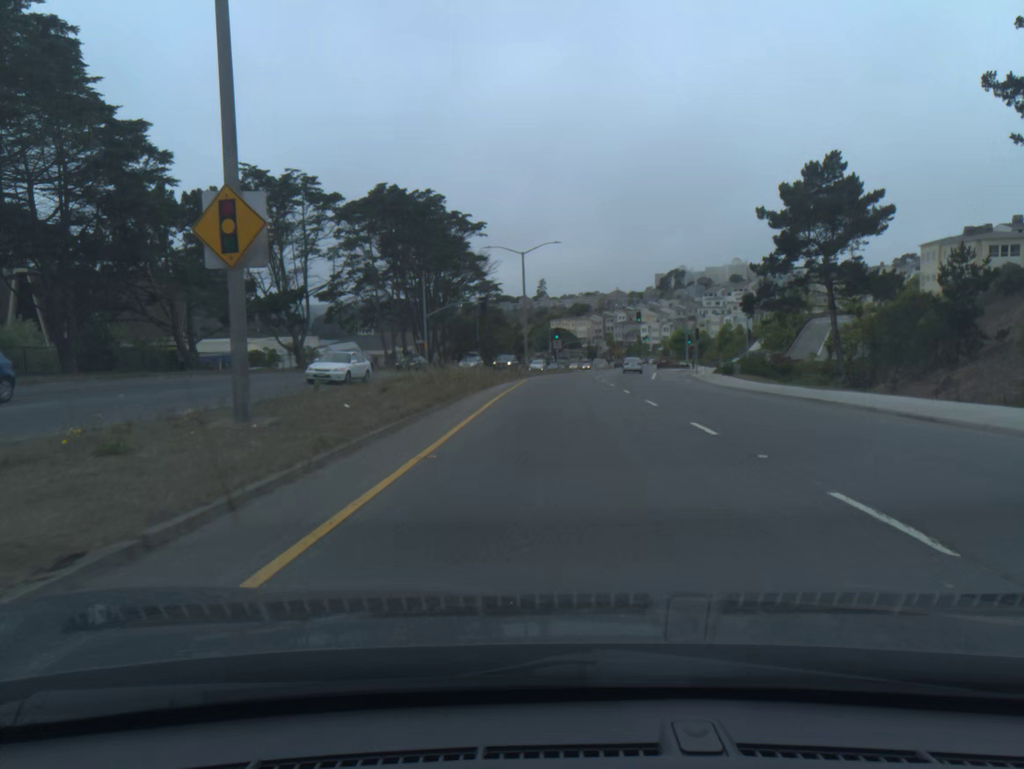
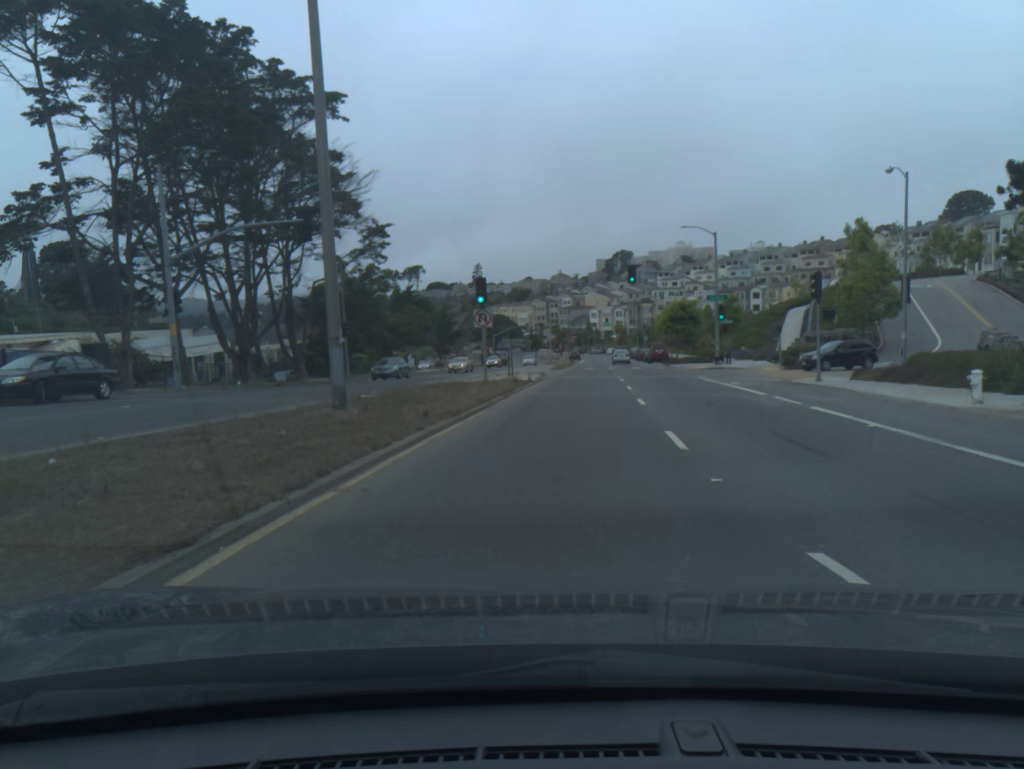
(+1.3, +45.0) m; +4°
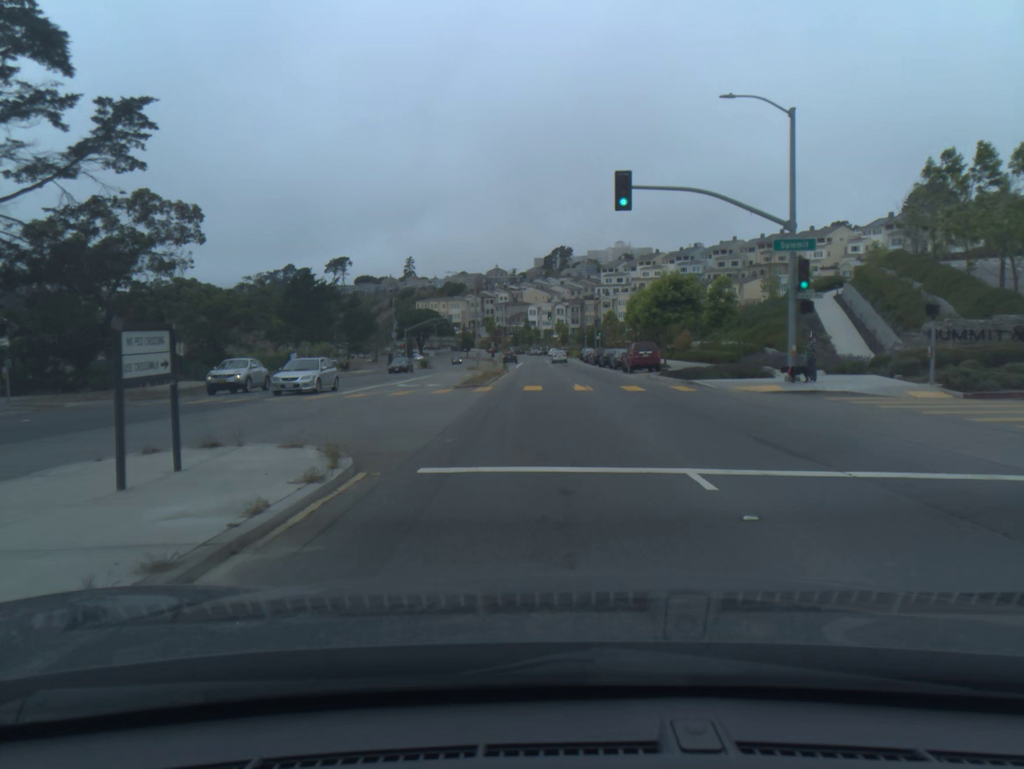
(+1.4, +30.3) m; +4°
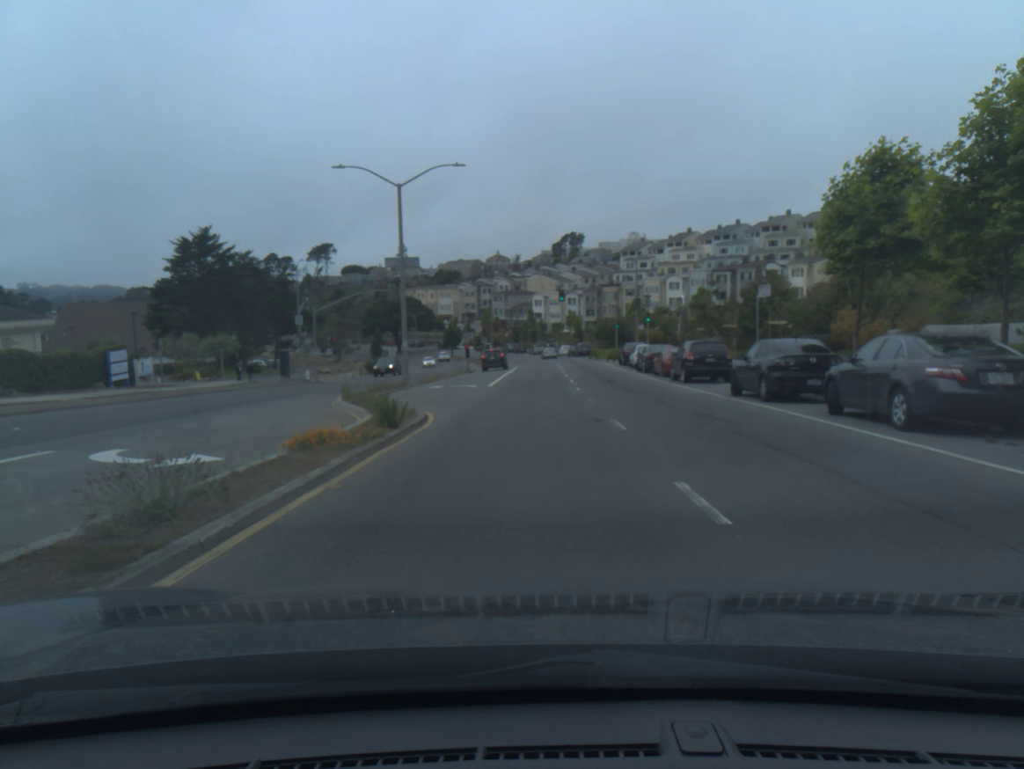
(-0.2, +43.4) m; -1°
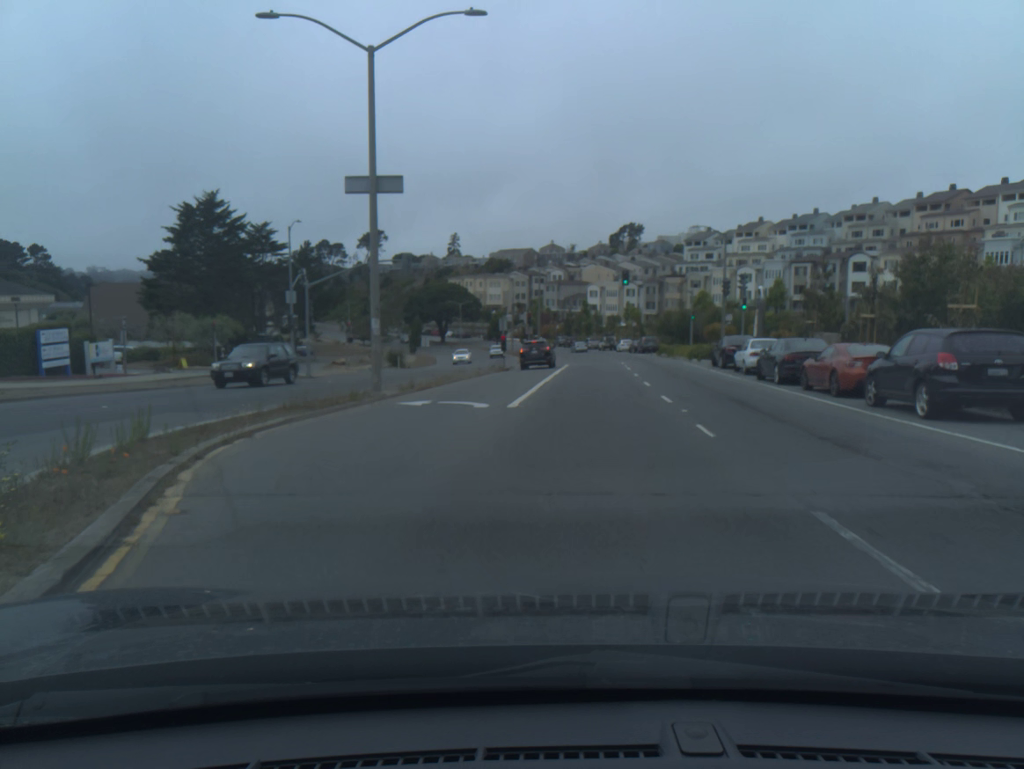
(-0.4, +15.2) m; -5°
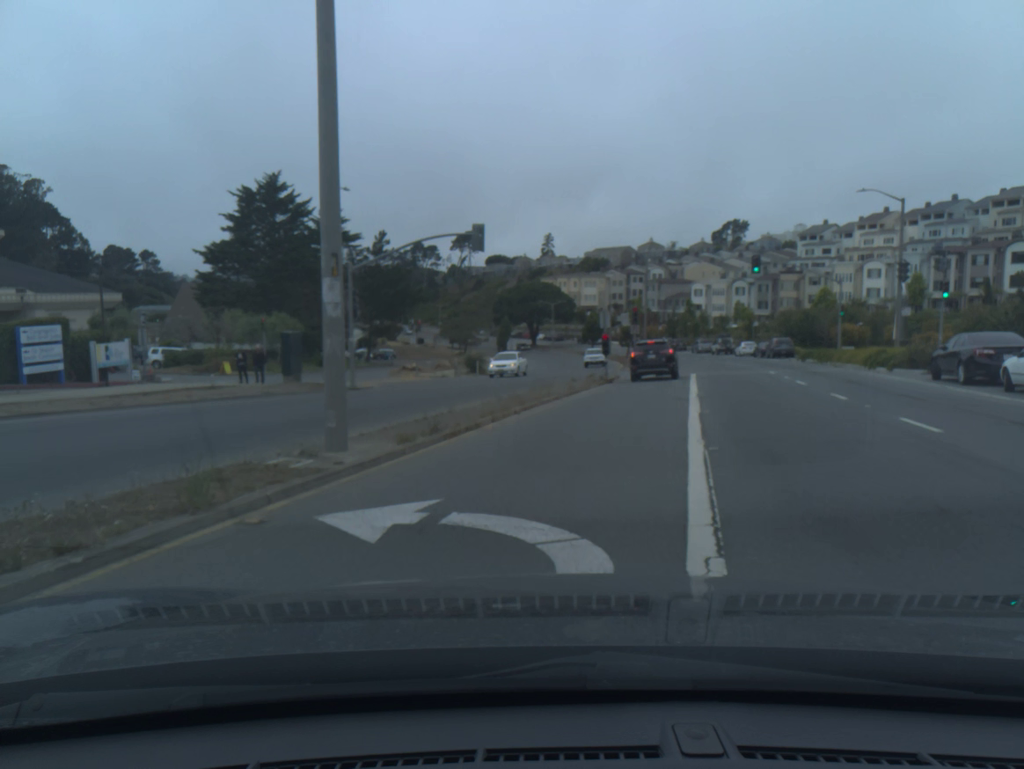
(-0.8, +12.2) m; -6°
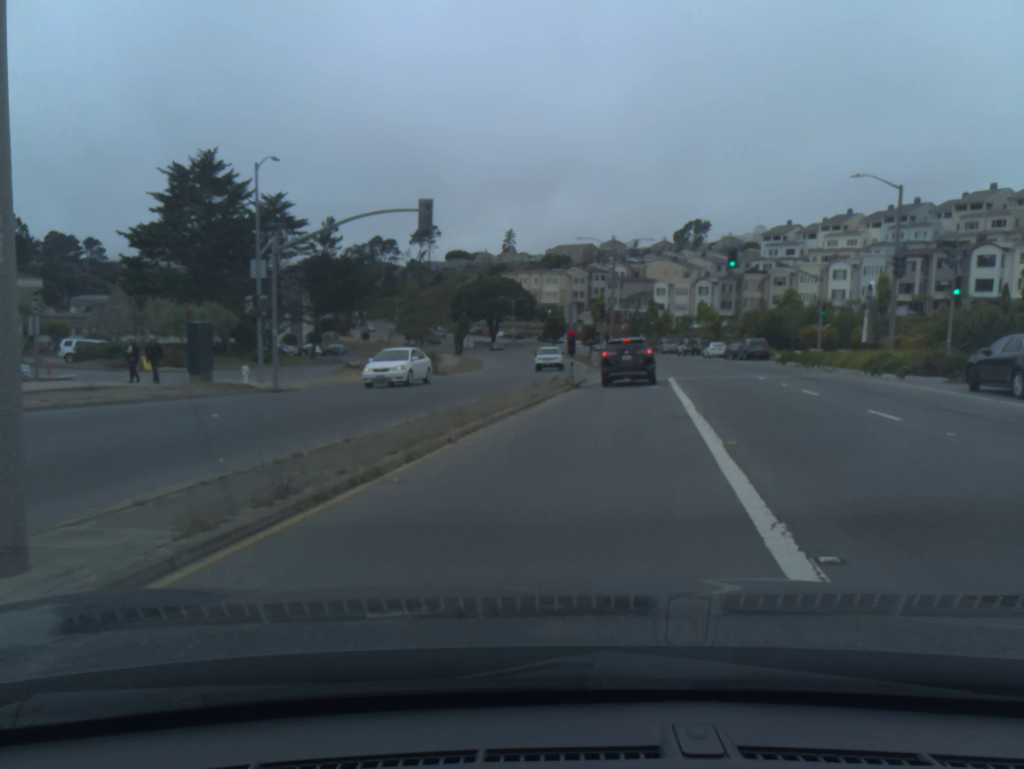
(+0.2, +5.0) m; +5°
